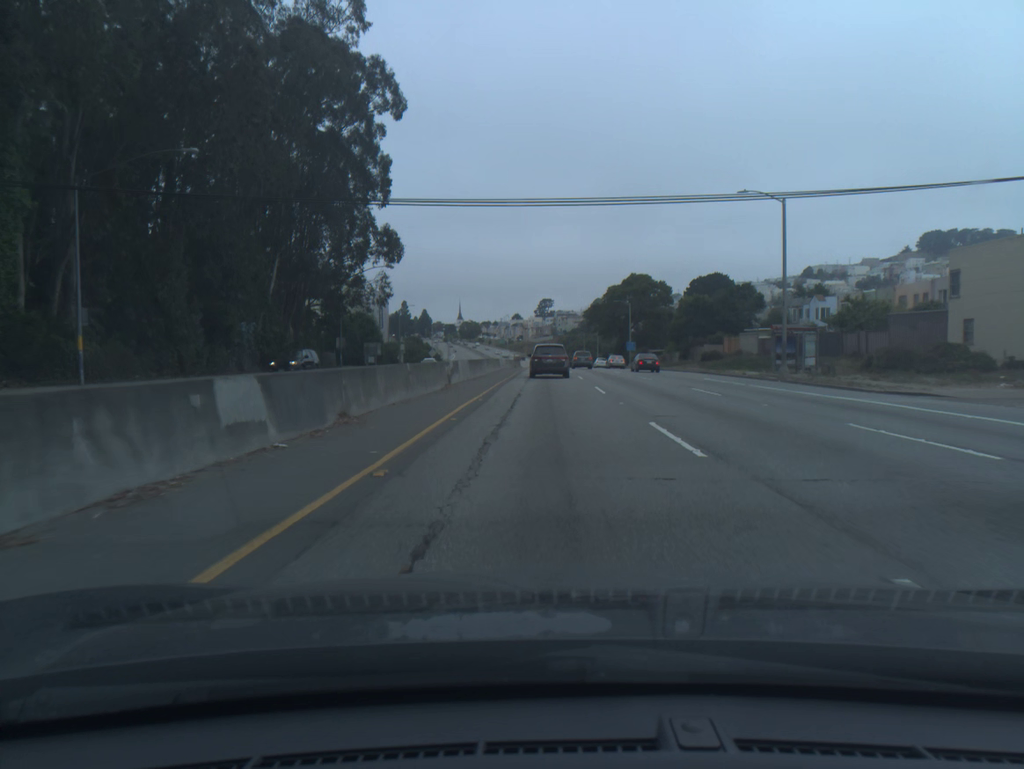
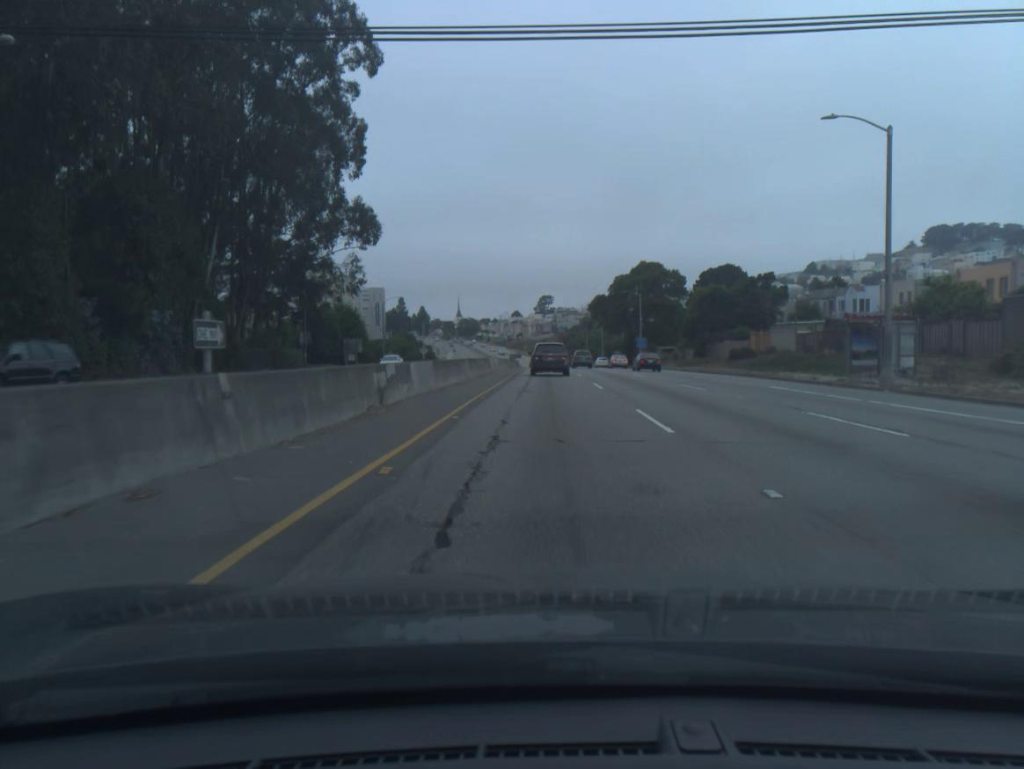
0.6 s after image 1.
(0.0, +12.2) m; 0°
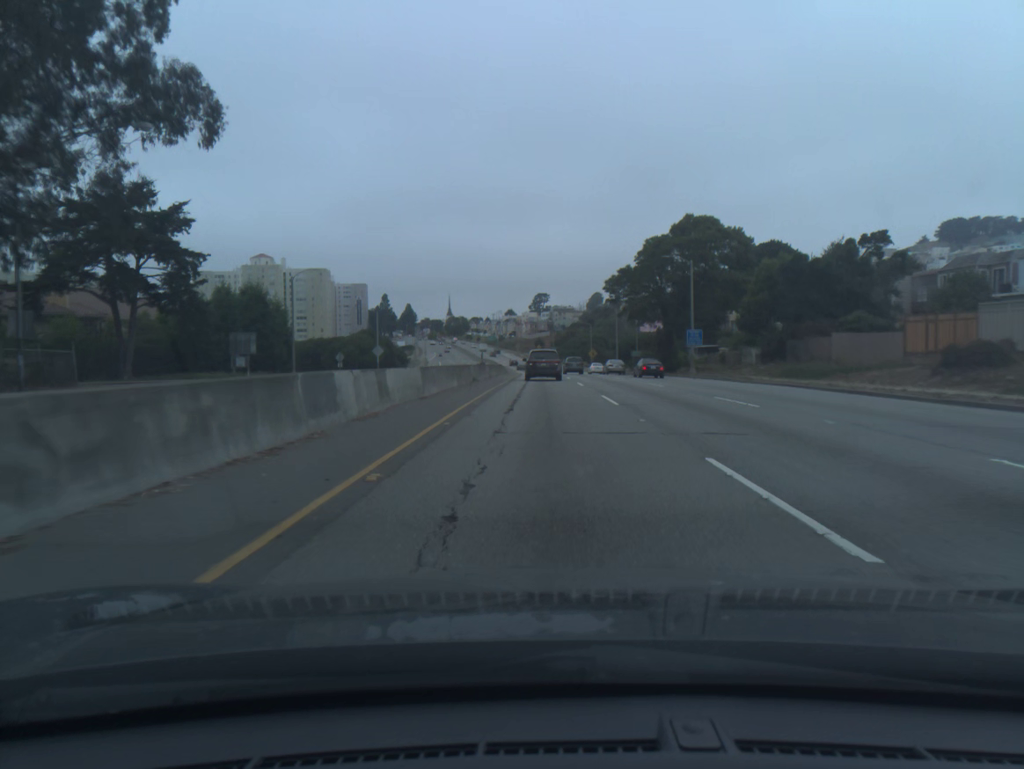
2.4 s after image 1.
(+0.1, +36.7) m; 0°
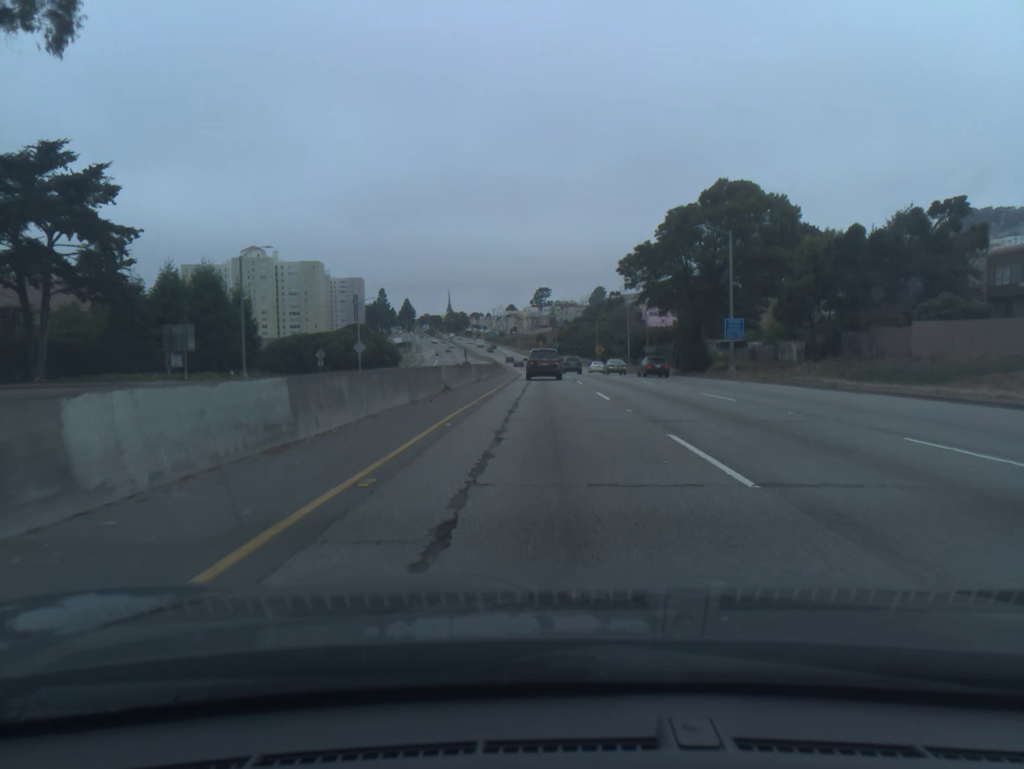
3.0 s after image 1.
(0.0, +12.3) m; 0°
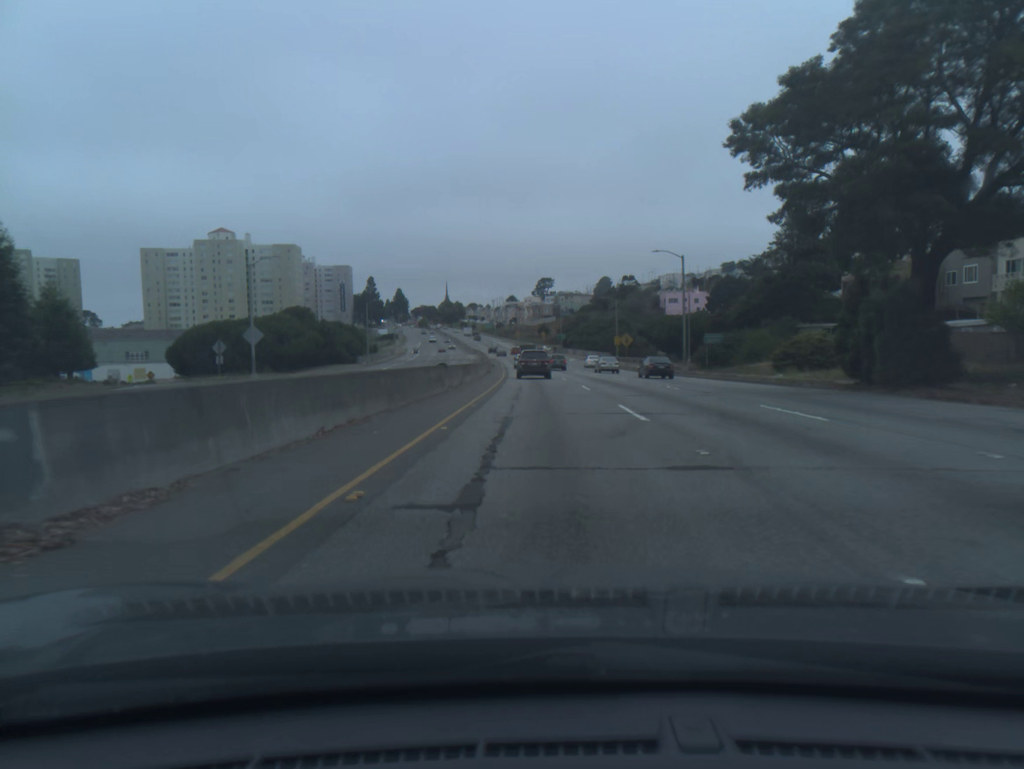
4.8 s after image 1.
(0.0, +37.0) m; 0°
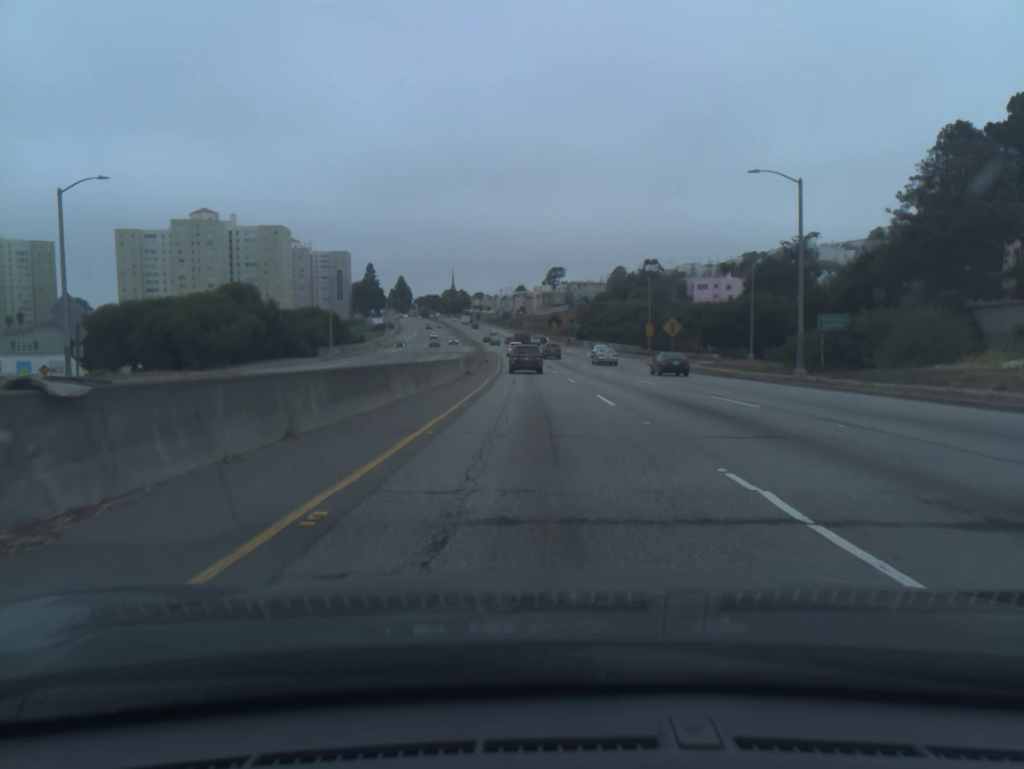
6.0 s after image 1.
(-0.1, +25.1) m; -1°
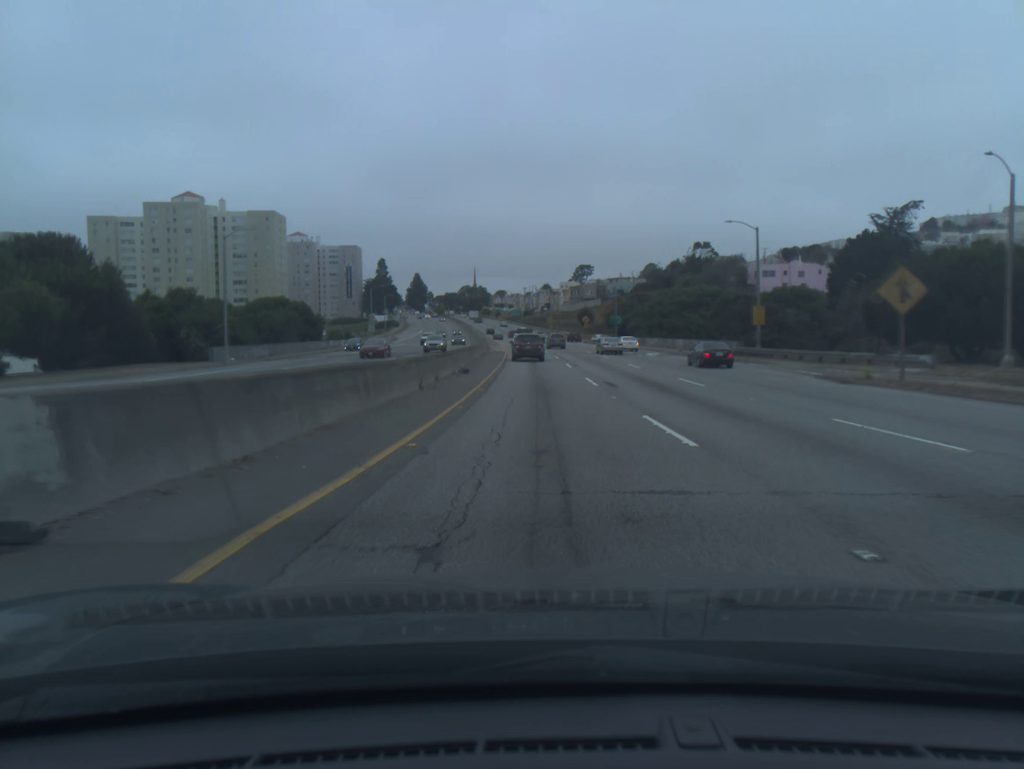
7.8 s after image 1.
(-0.6, +38.3) m; -2°
